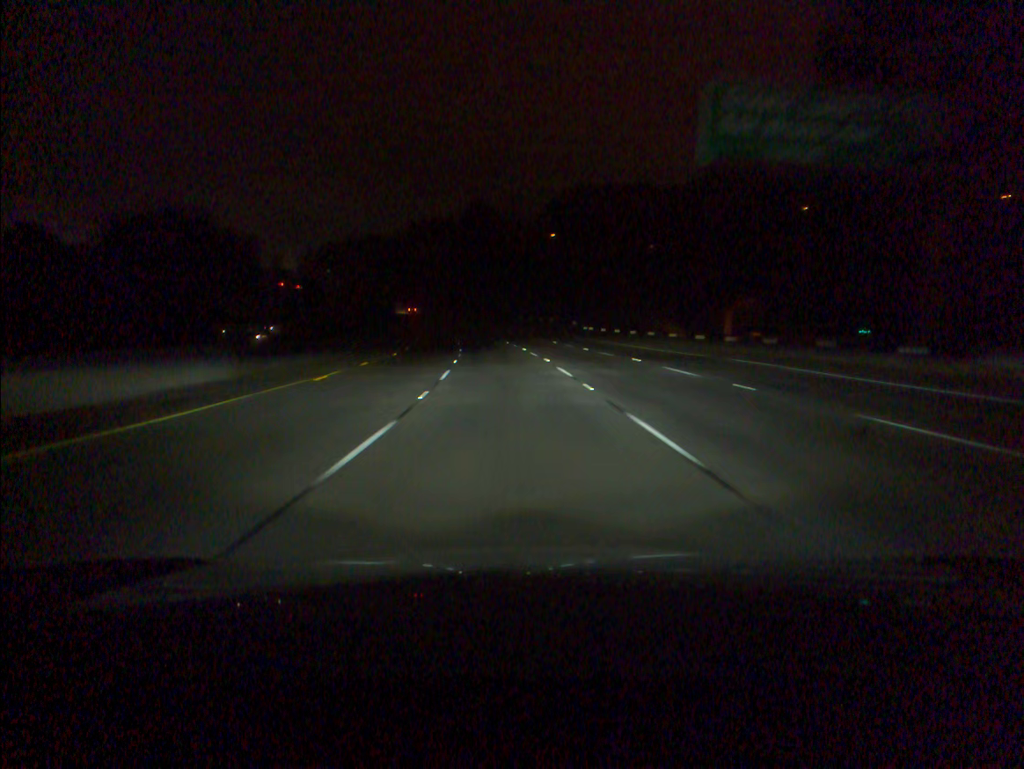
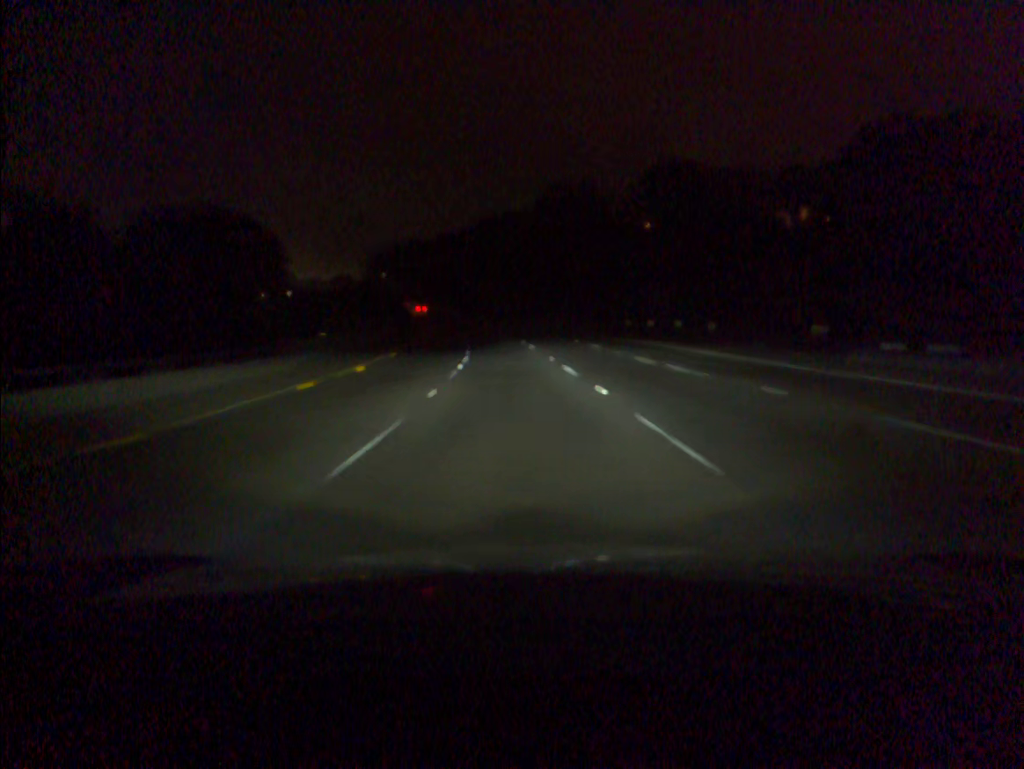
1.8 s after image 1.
(-3.1, +58.7) m; -6°
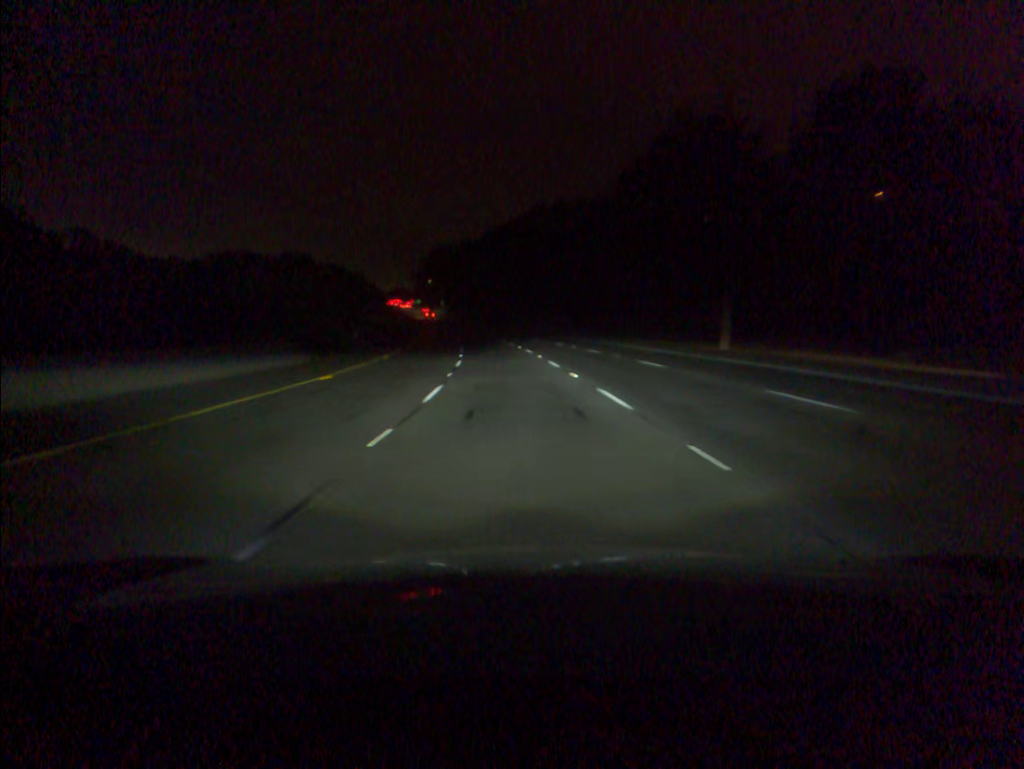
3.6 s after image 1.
(-2.5, +58.5) m; -5°
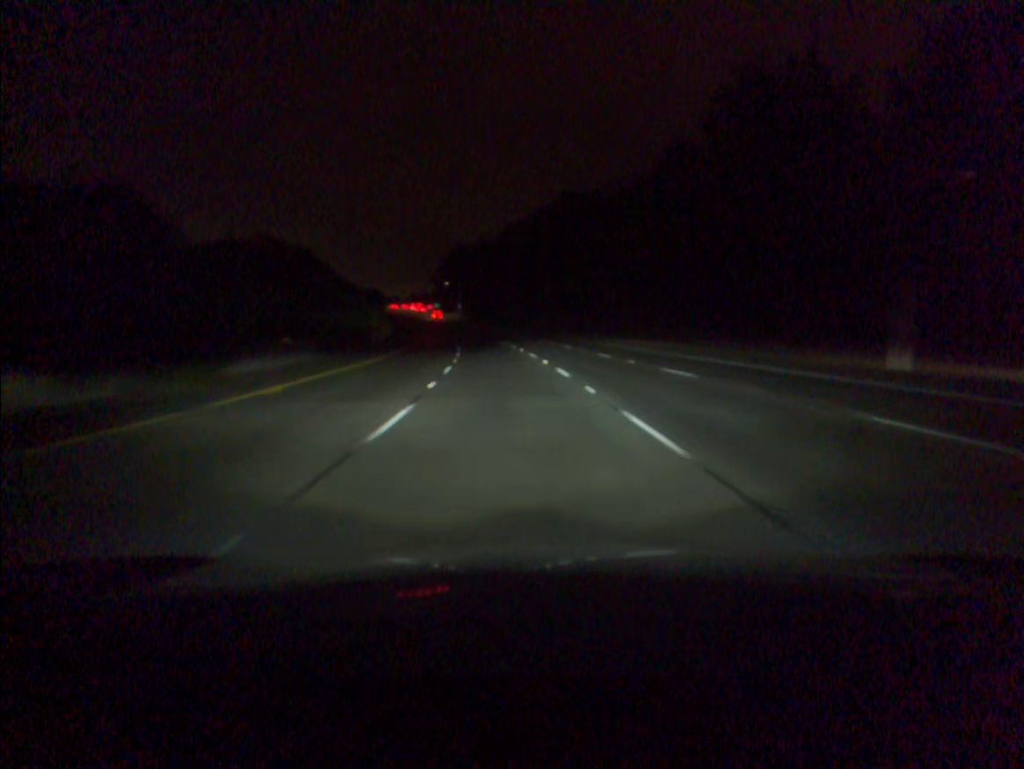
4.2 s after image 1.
(-0.3, +19.6) m; -2°
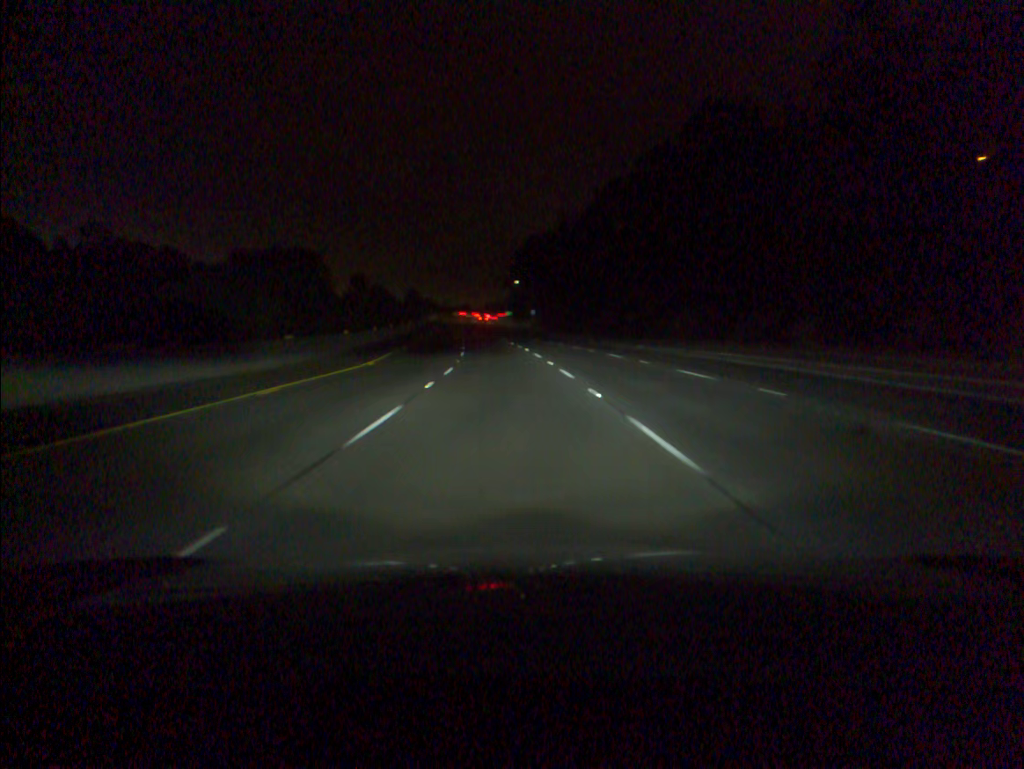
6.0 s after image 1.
(-2.8, +58.7) m; -6°
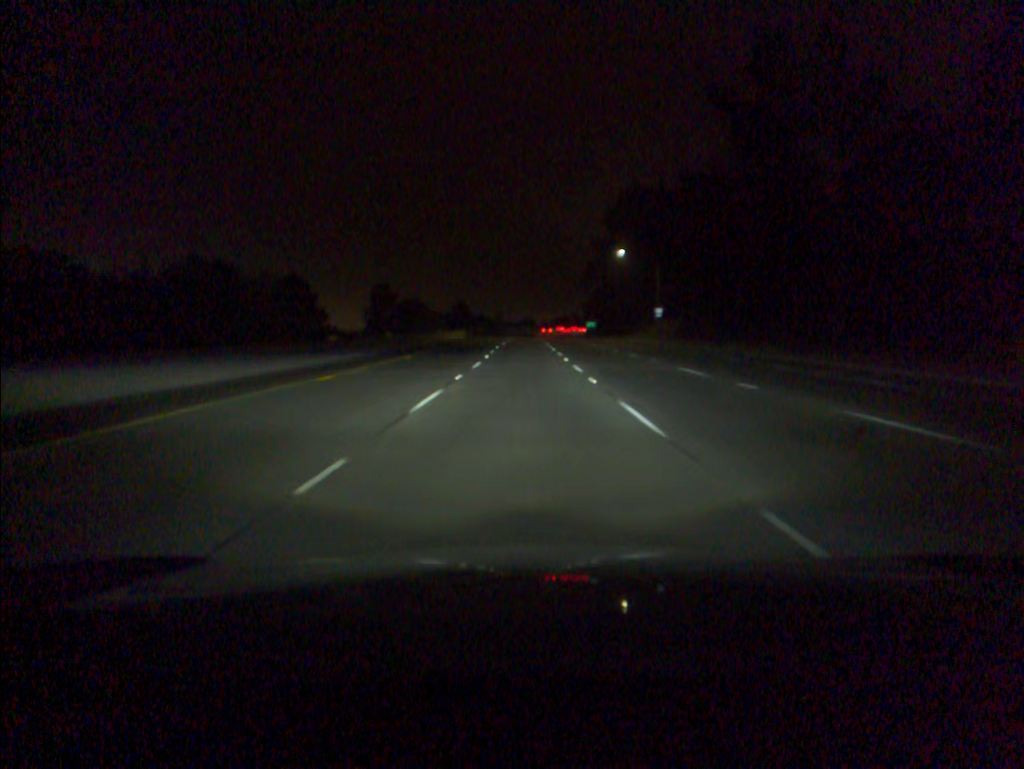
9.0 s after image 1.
(-5.9, +98.8) m; -5°
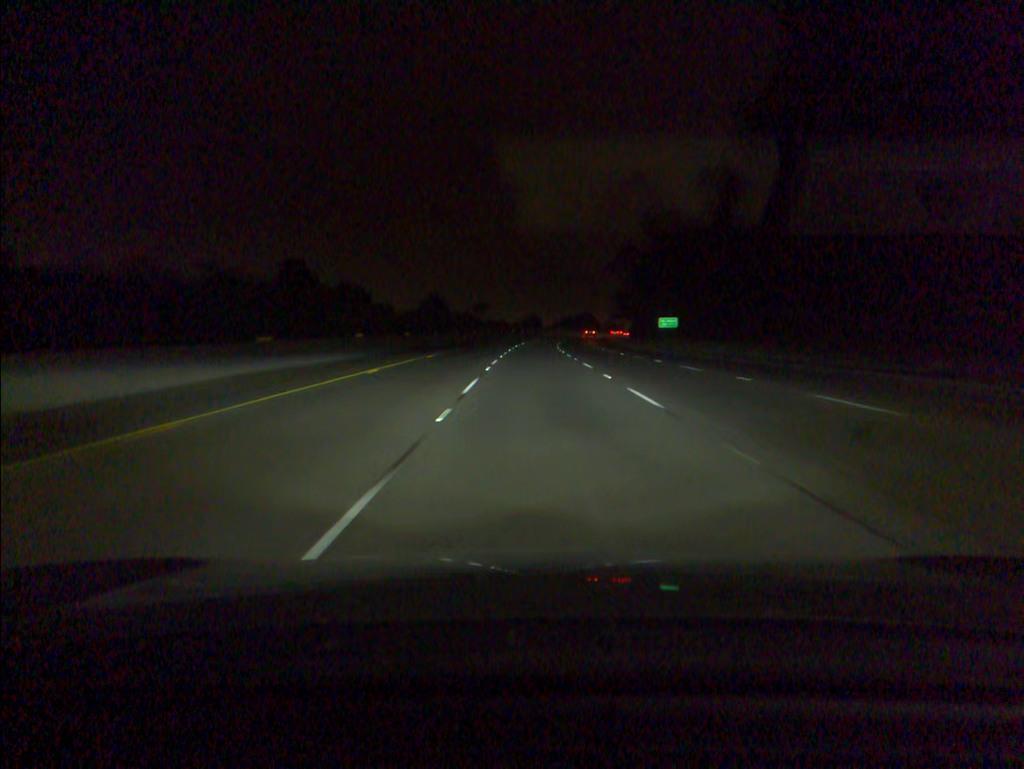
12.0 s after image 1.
(-0.5, +98.7) m; 0°
